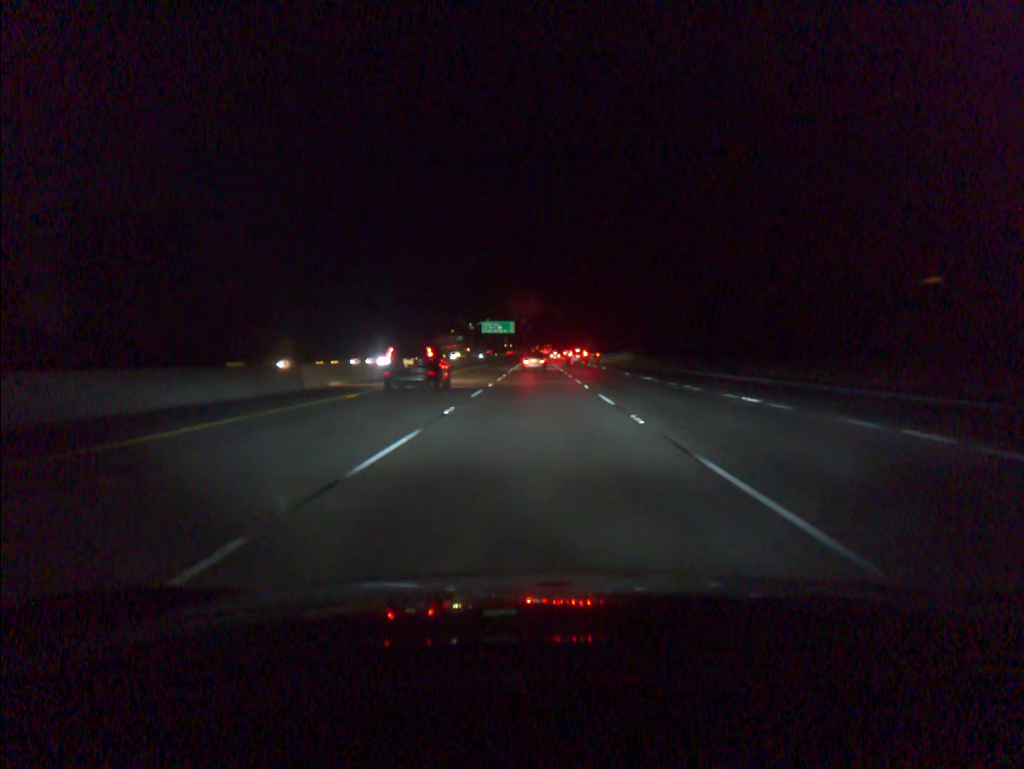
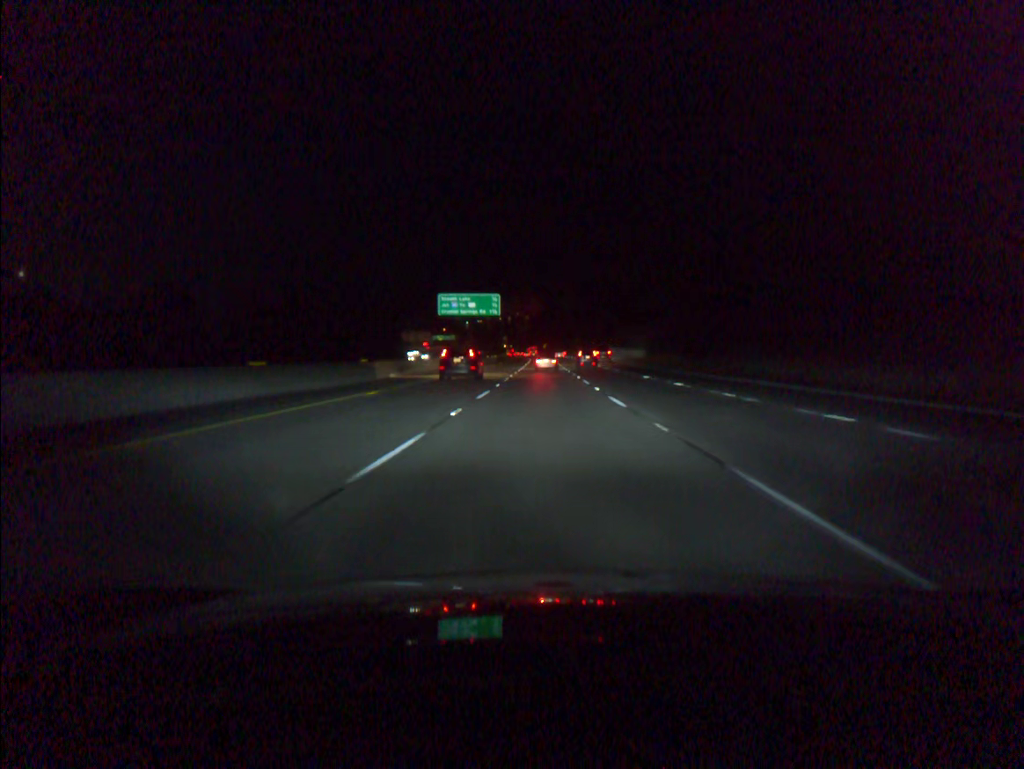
(-0.5, +86.4) m; 0°
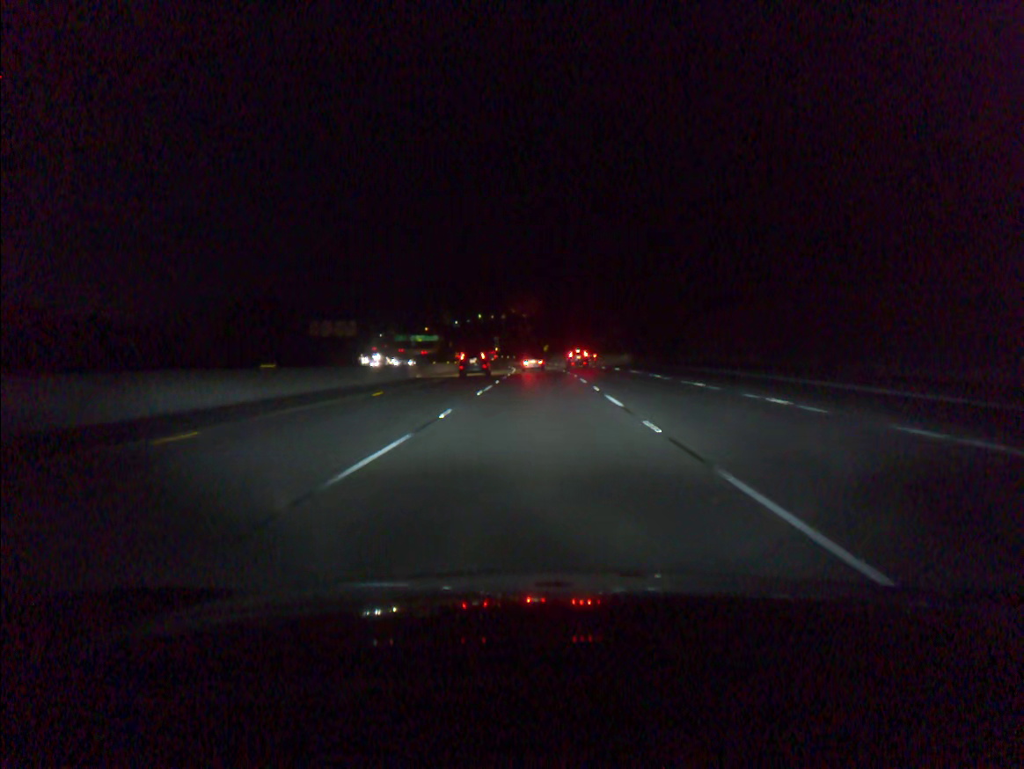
(+0.3, +86.0) m; 0°
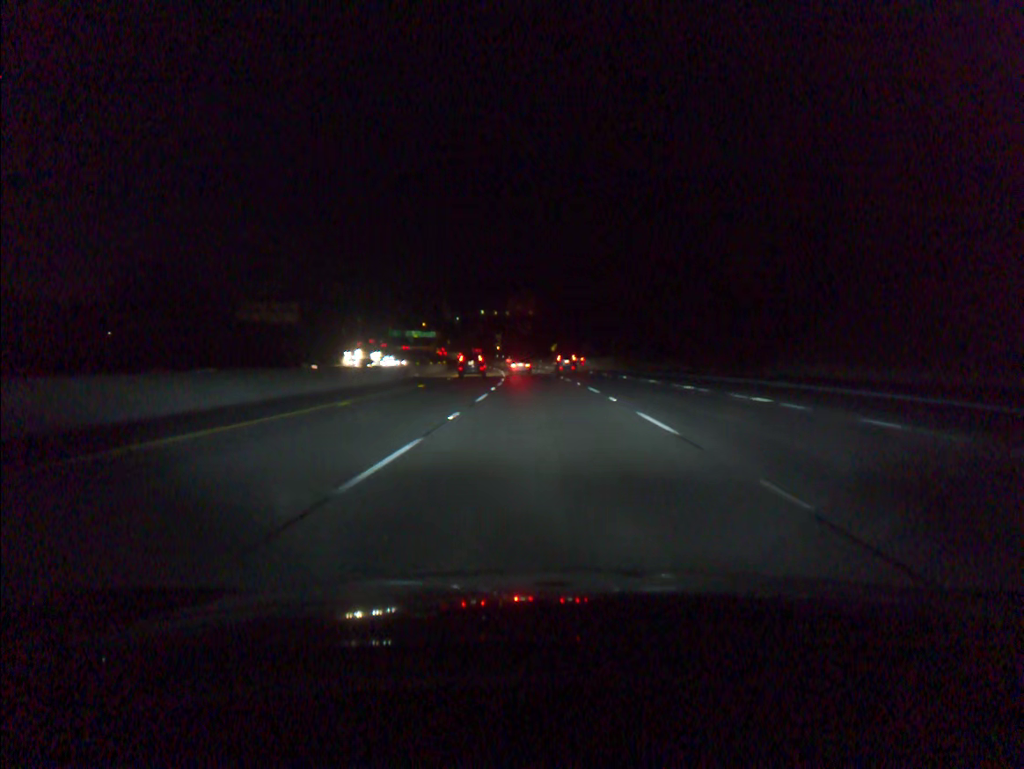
(-0.1, +34.3) m; 0°
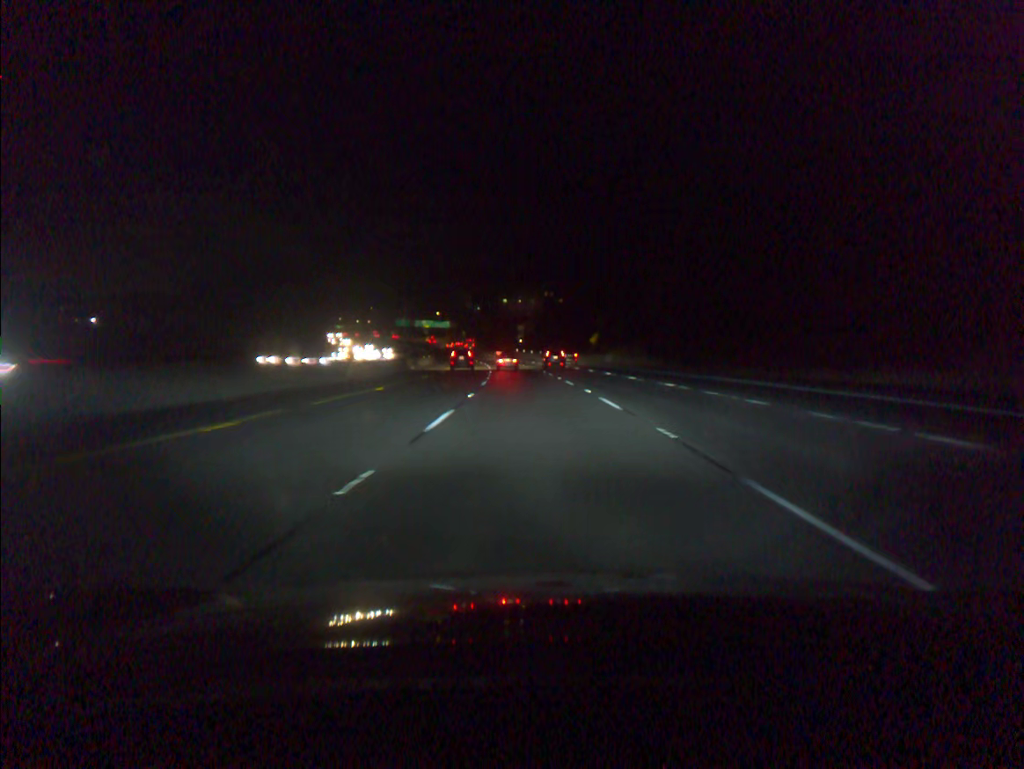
(-0.7, +51.7) m; -2°
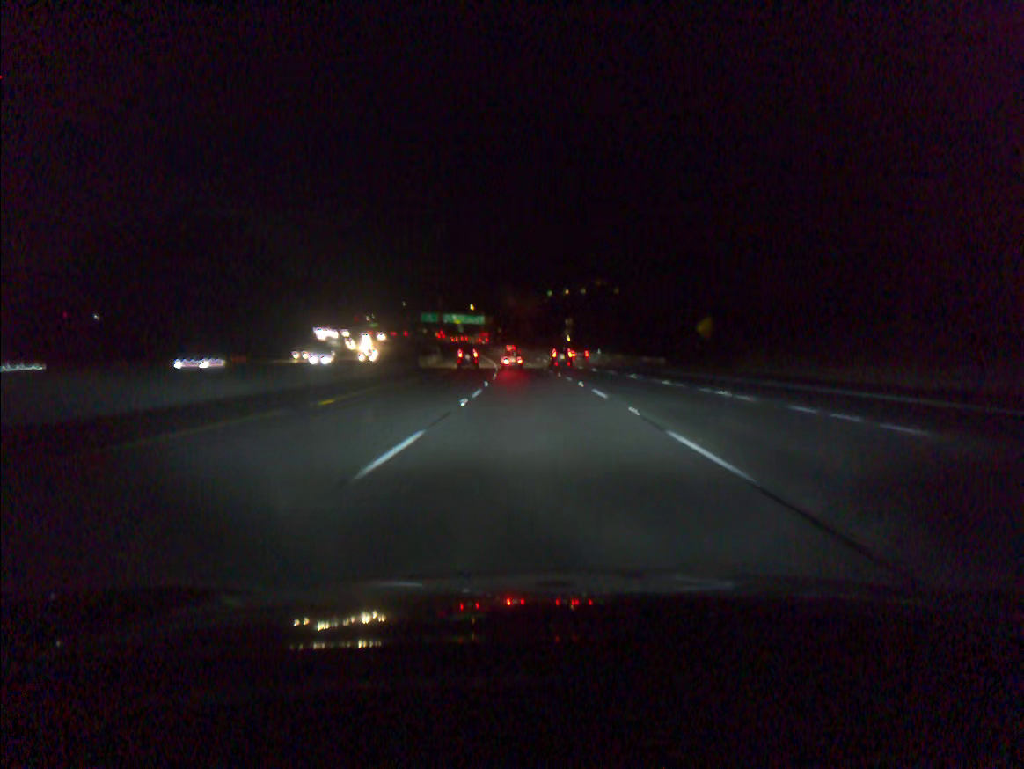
(-1.5, +52.2) m; -3°
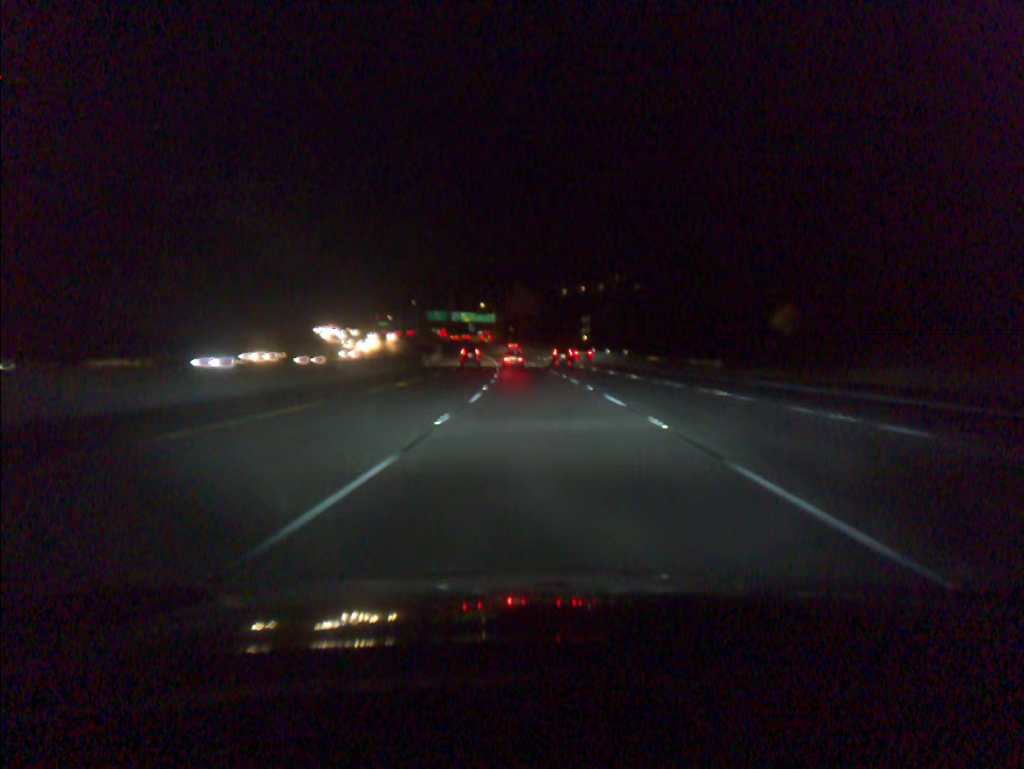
(-0.2, +17.5) m; -1°
